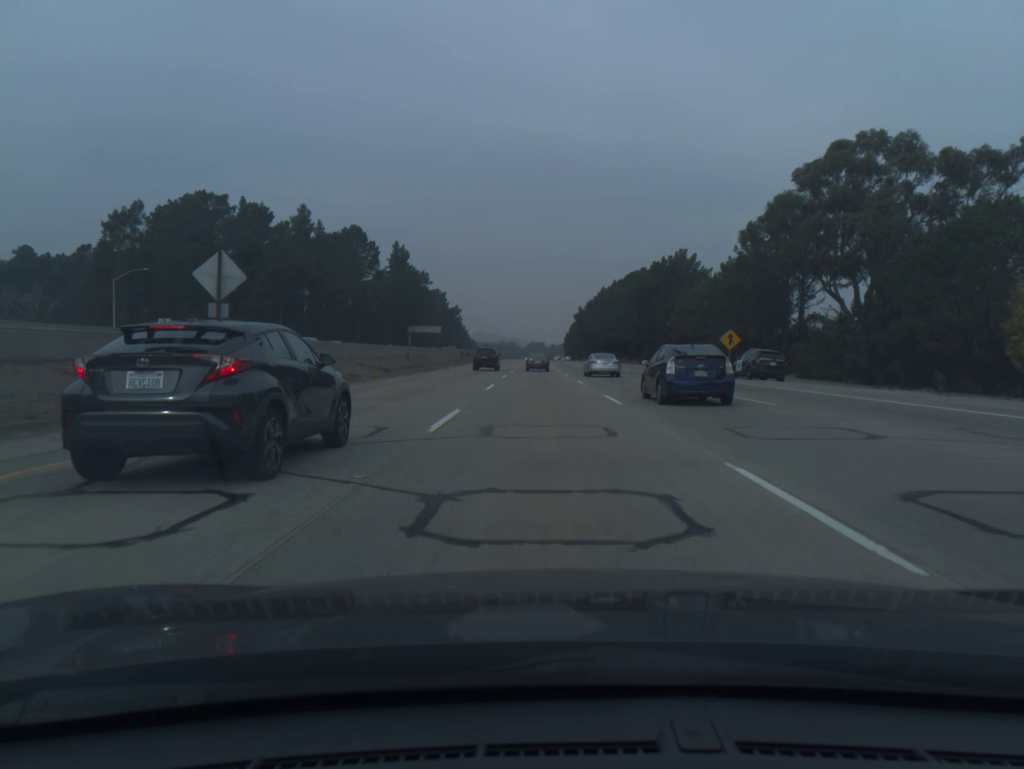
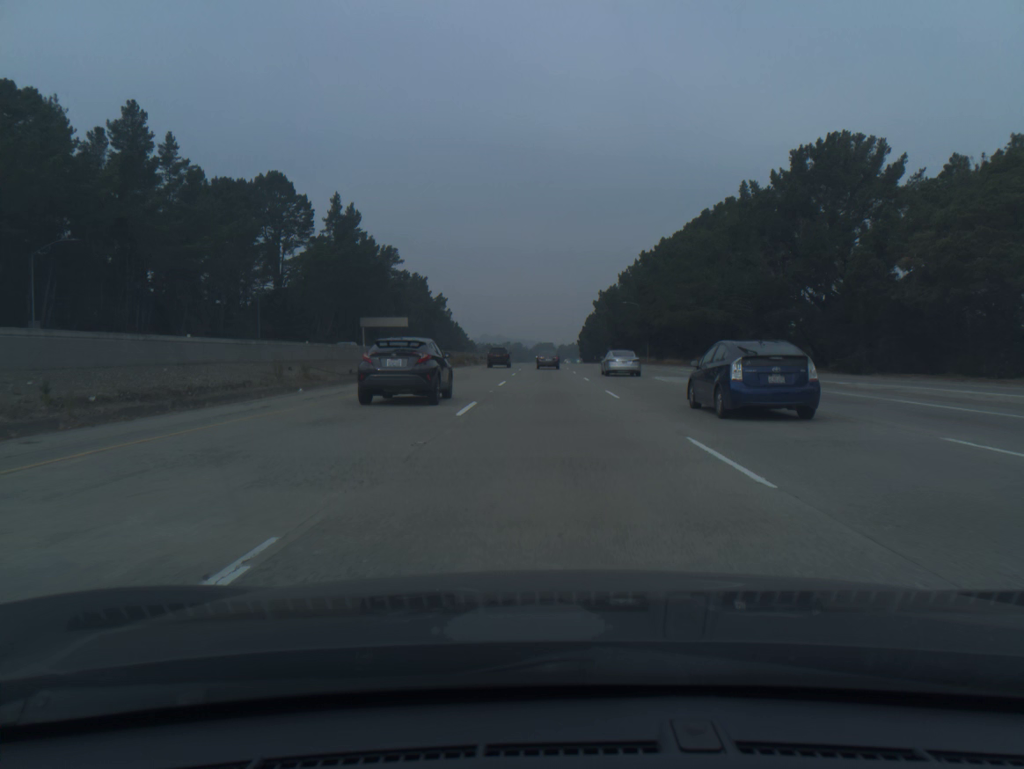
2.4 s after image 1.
(-0.6, +70.4) m; -1°
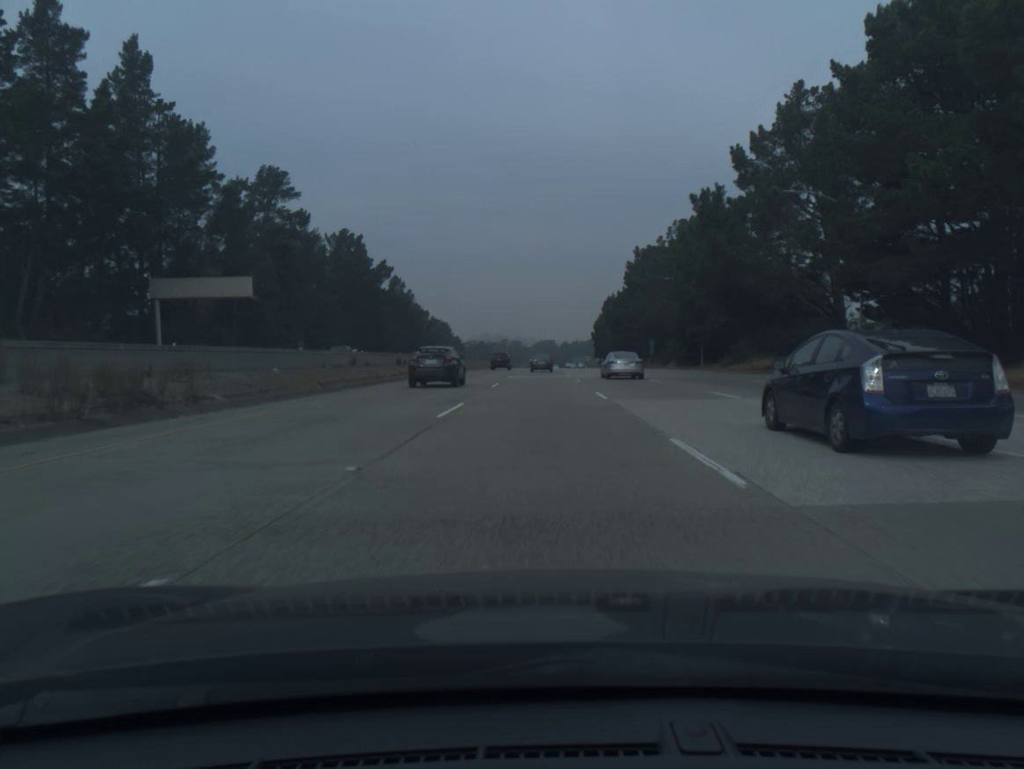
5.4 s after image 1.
(+0.4, +87.9) m; 0°
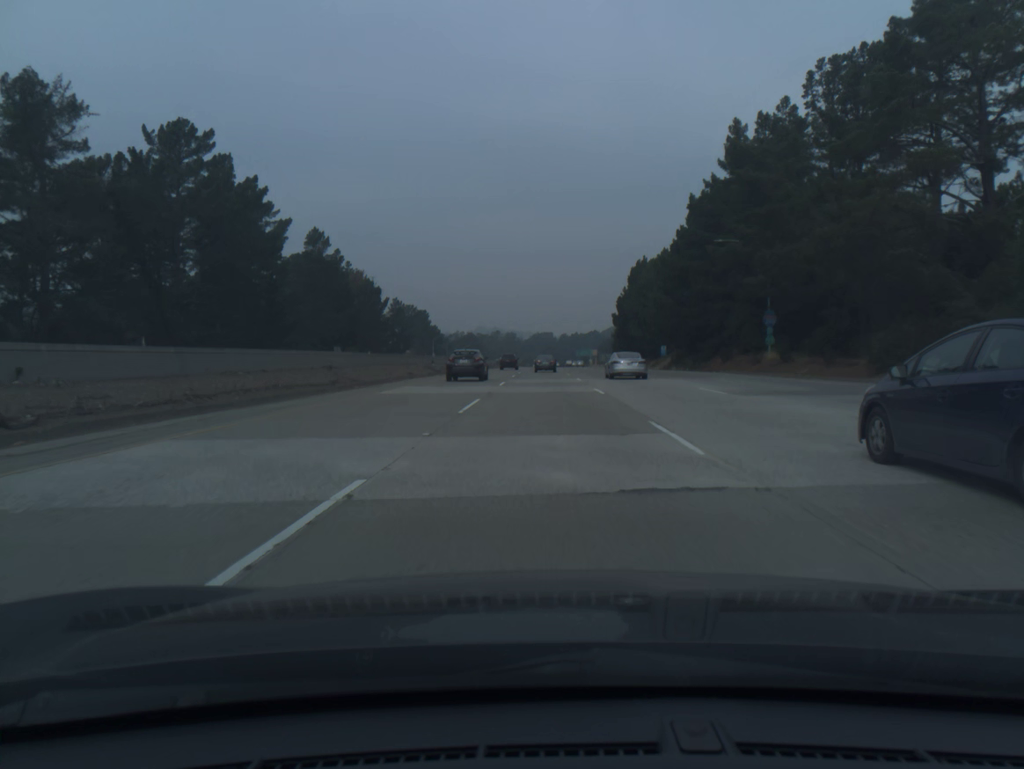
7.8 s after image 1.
(-0.2, +70.5) m; 0°
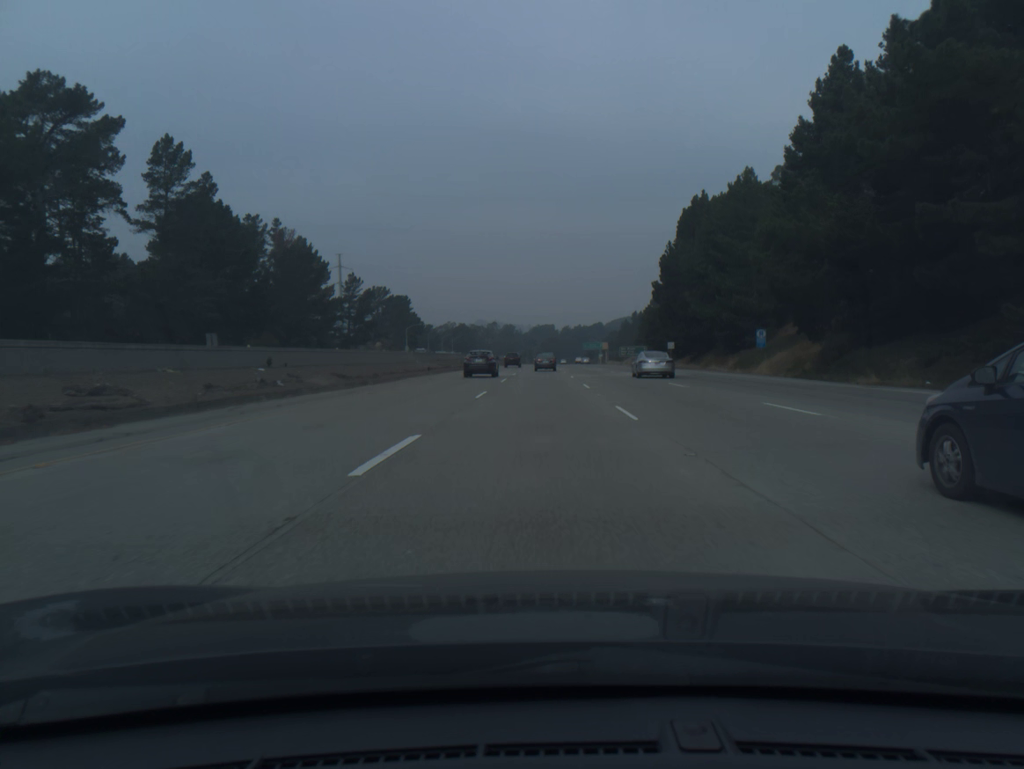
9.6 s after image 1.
(+0.1, +53.5) m; 0°
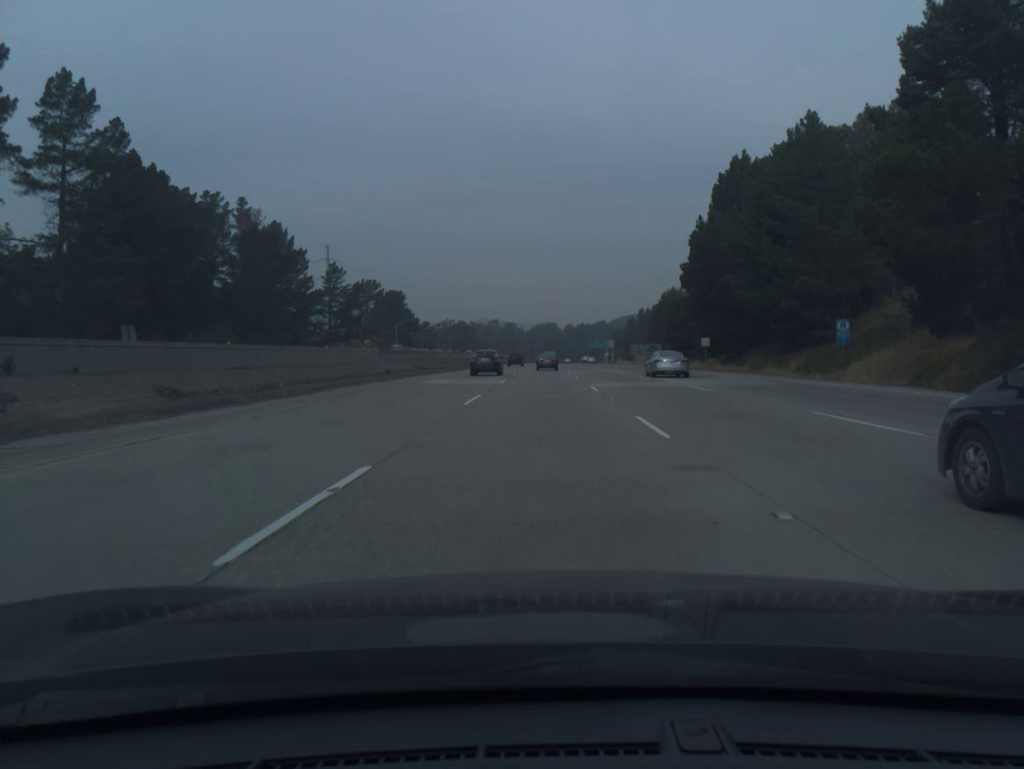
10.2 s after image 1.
(0.0, +17.9) m; 0°
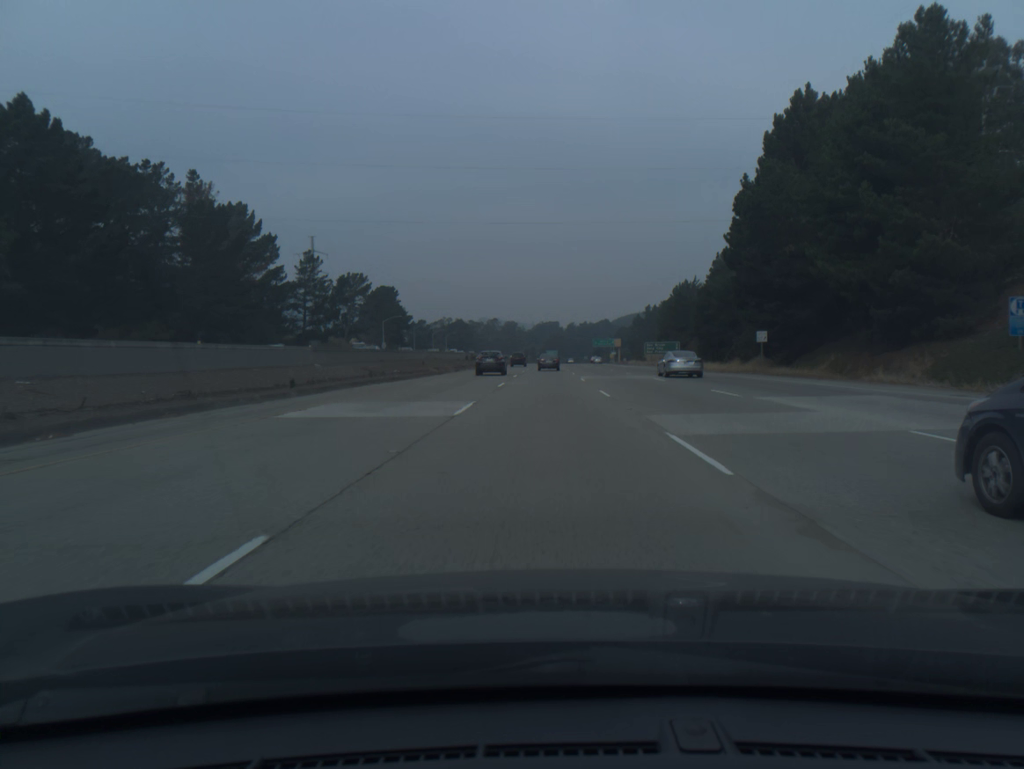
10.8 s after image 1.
(0.0, +18.0) m; 0°
